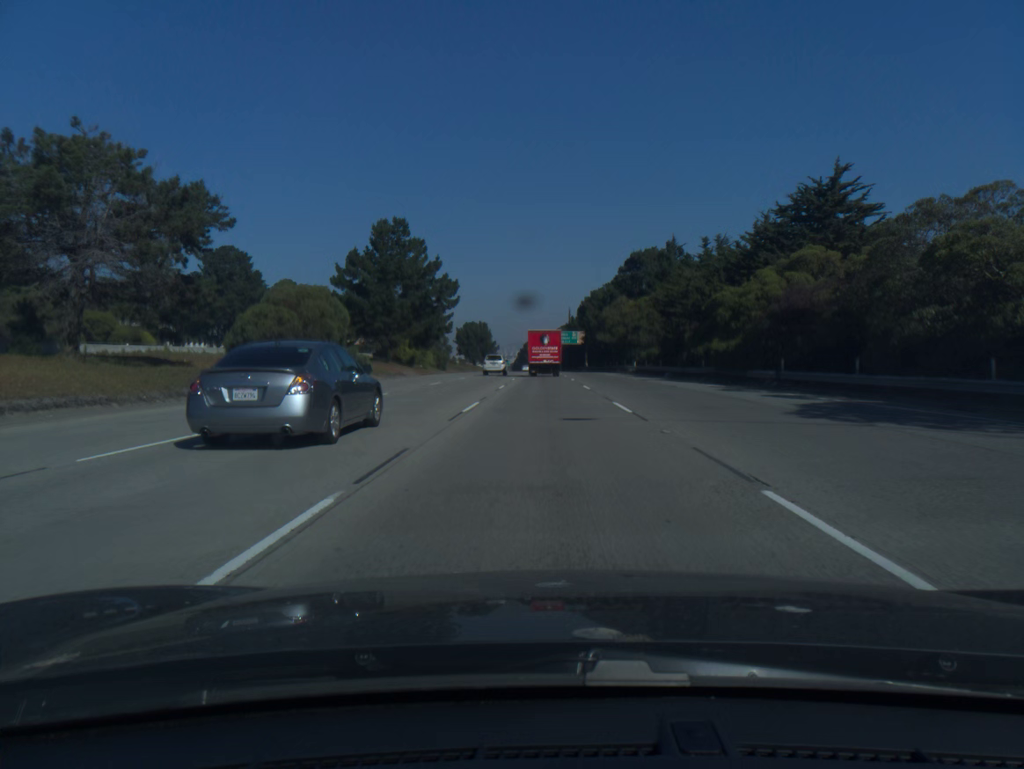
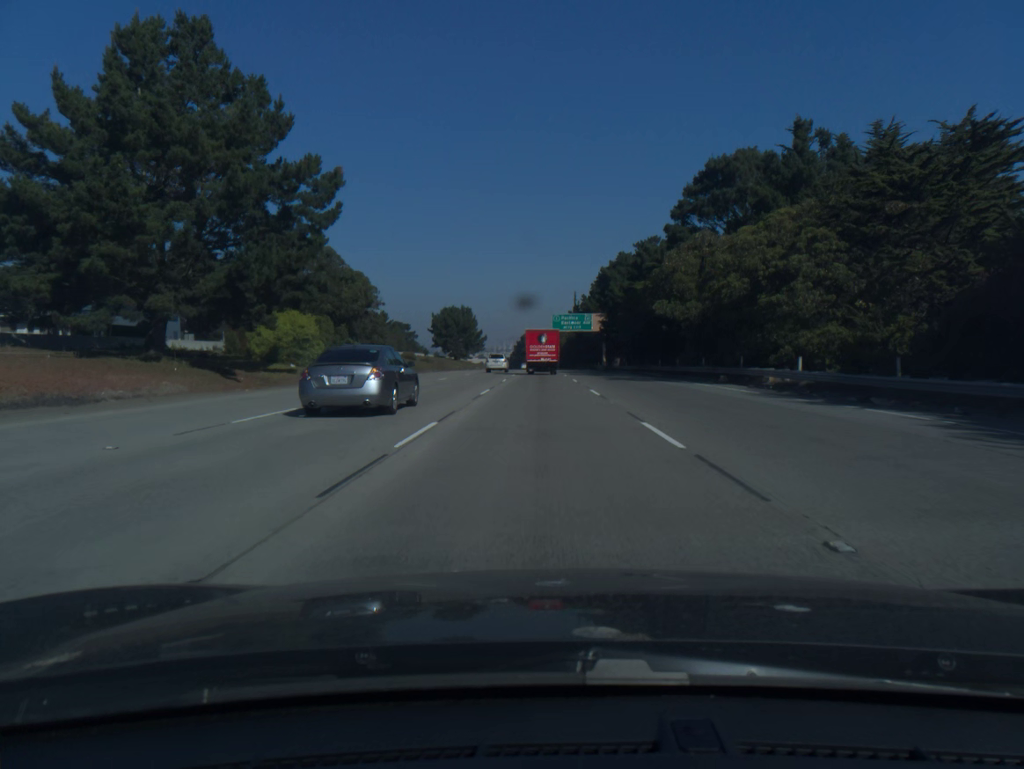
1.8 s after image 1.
(0.0, +51.2) m; 0°
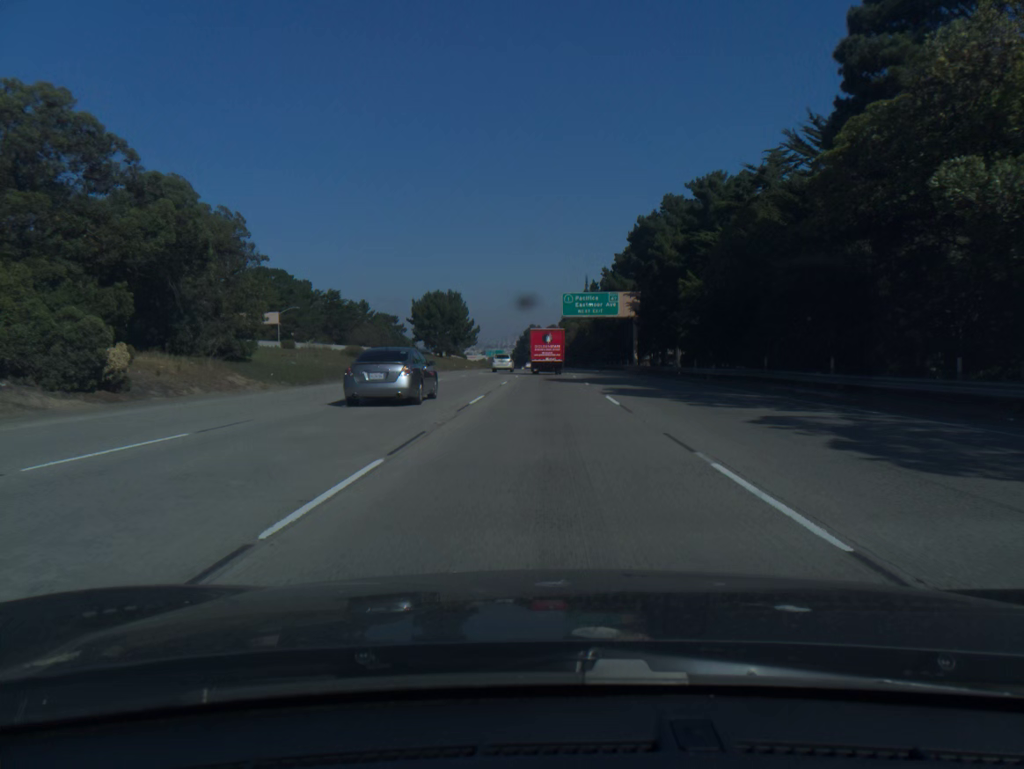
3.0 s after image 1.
(-0.1, +34.1) m; 0°
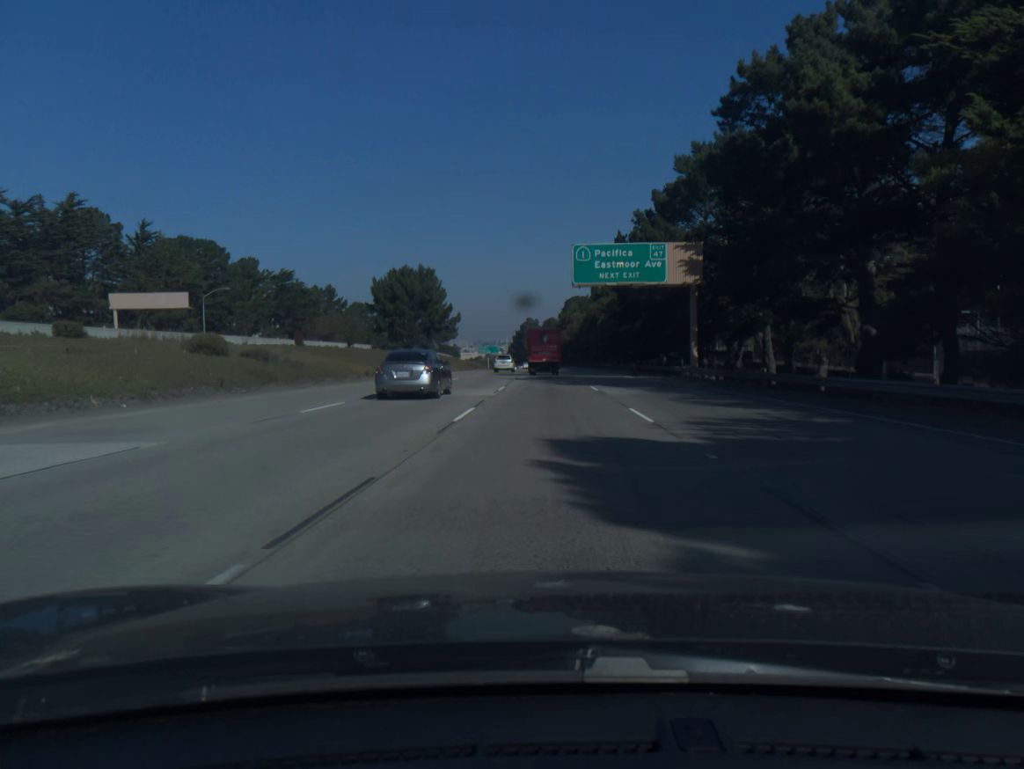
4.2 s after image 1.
(0.0, +34.1) m; 0°
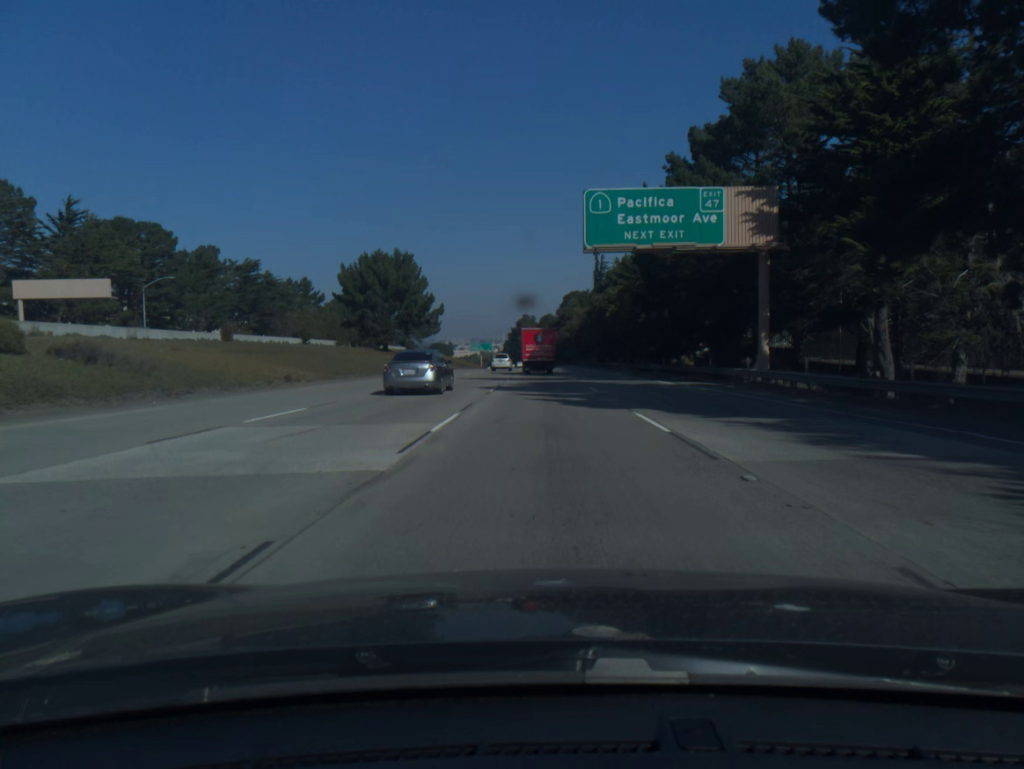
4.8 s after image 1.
(0.0, +17.1) m; 0°
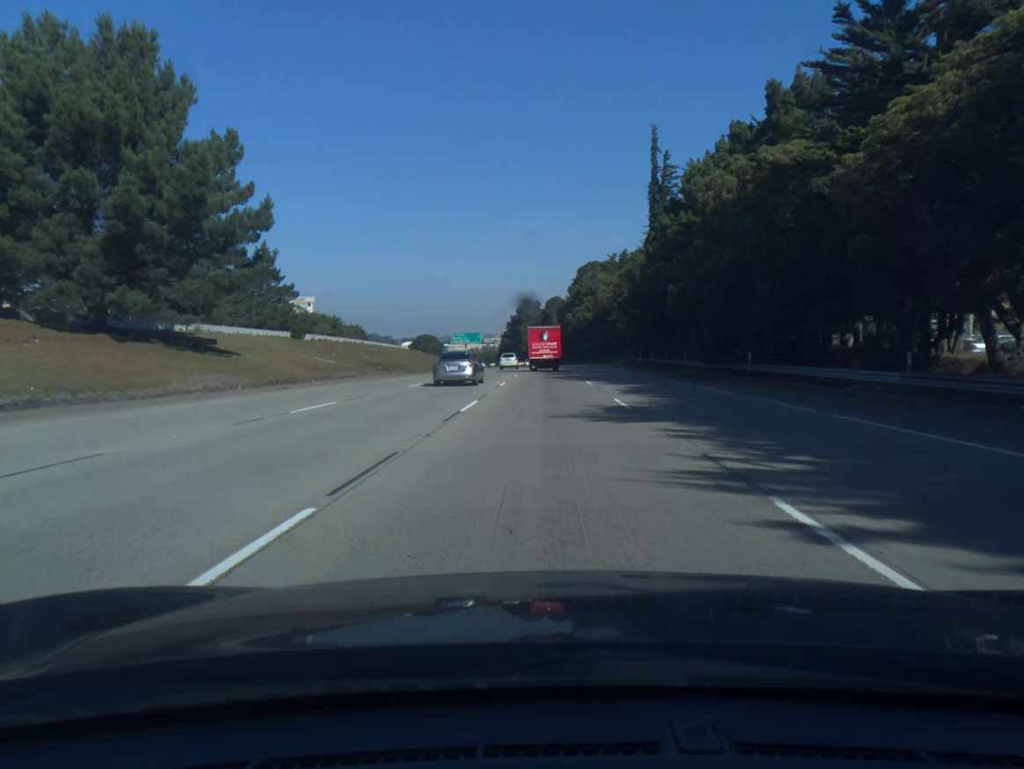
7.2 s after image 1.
(-0.1, +68.3) m; 0°
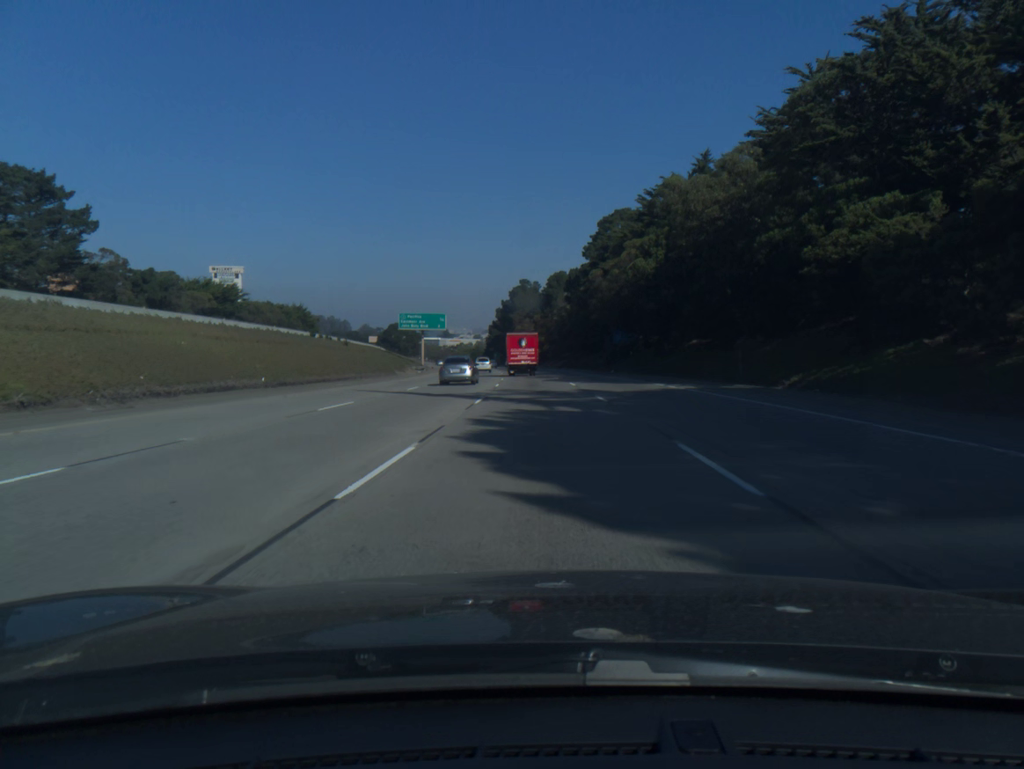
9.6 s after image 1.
(+0.1, +68.7) m; 0°
